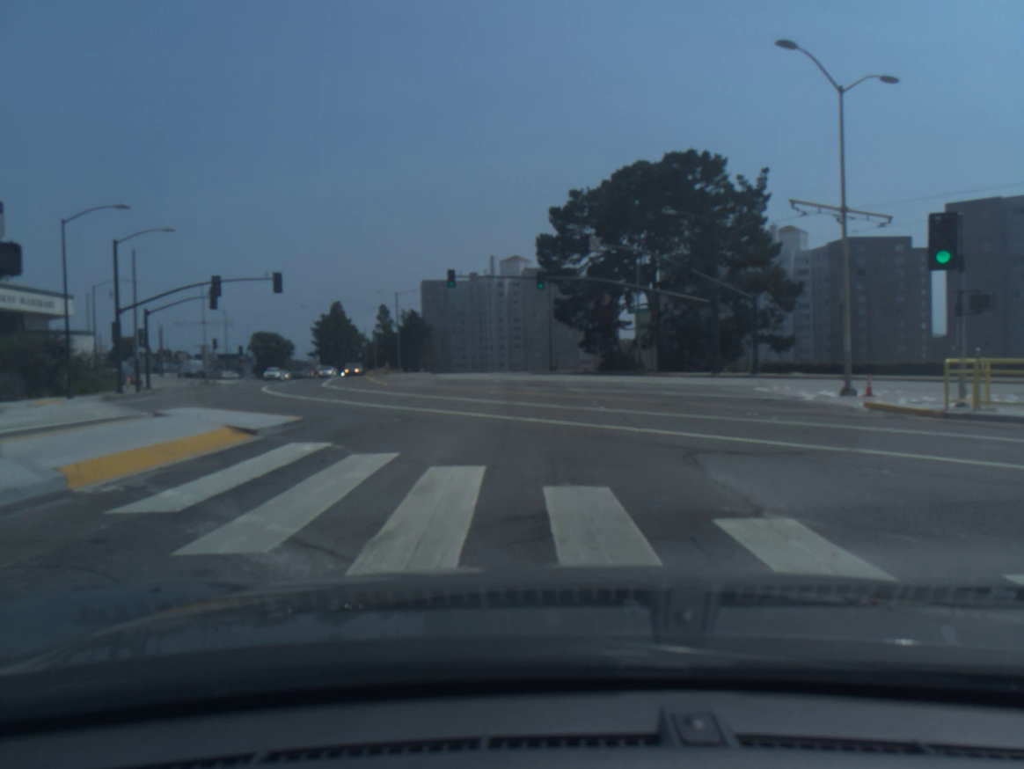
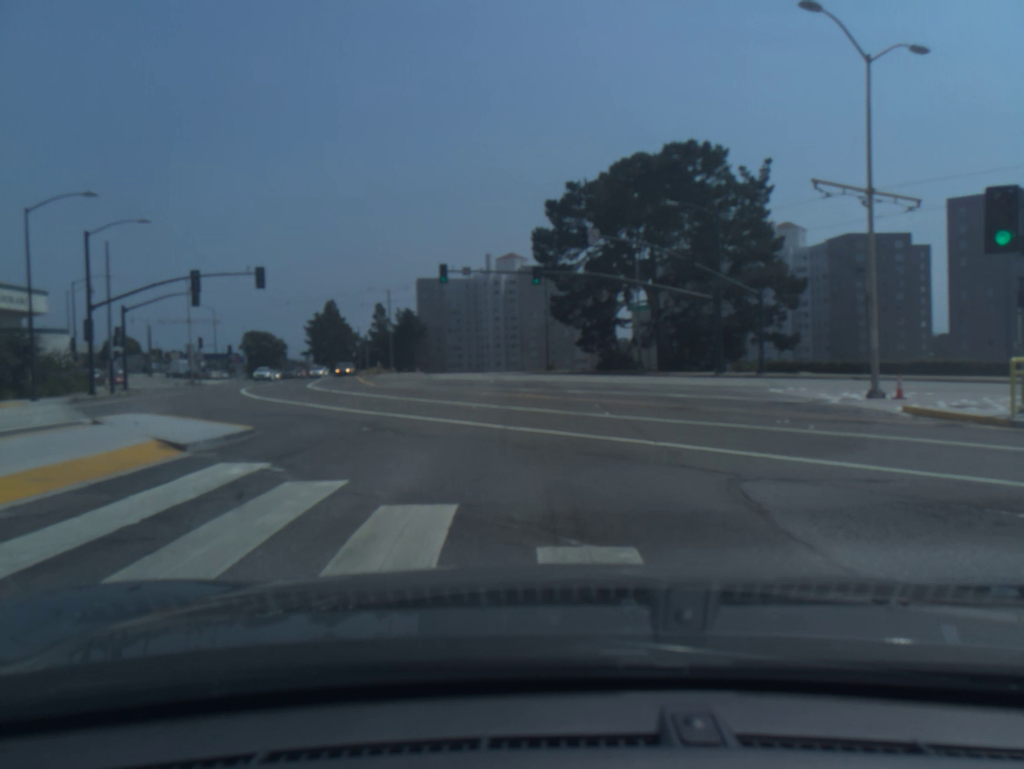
(0.0, +2.4) m; 0°
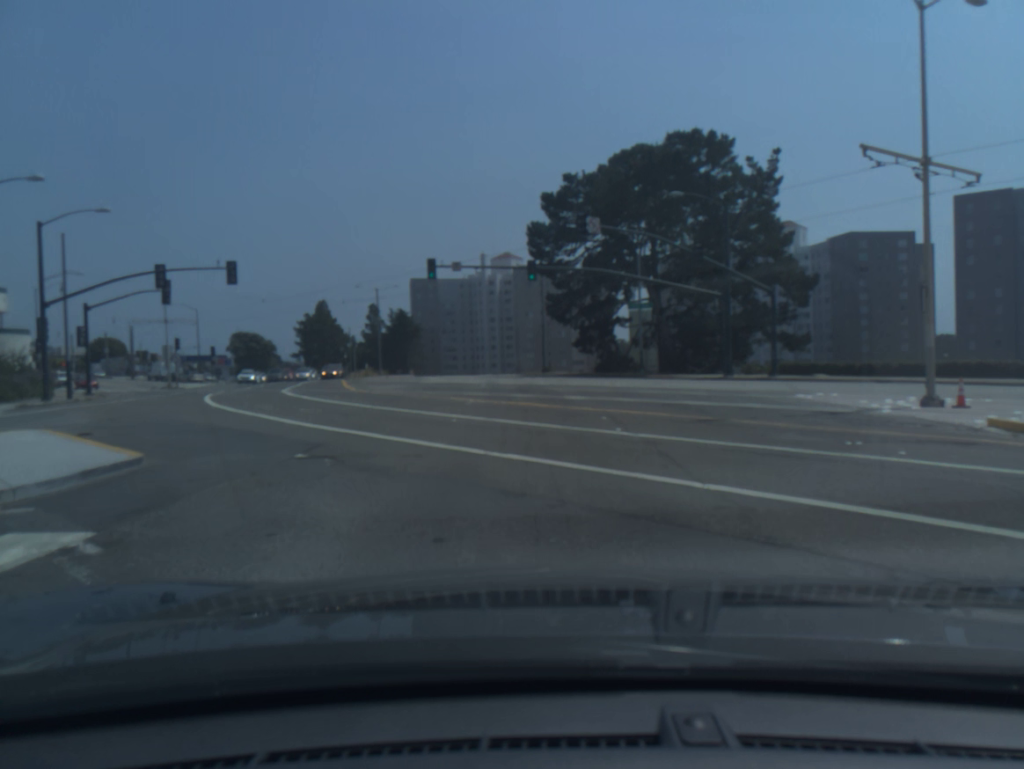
(0.0, +3.5) m; 0°
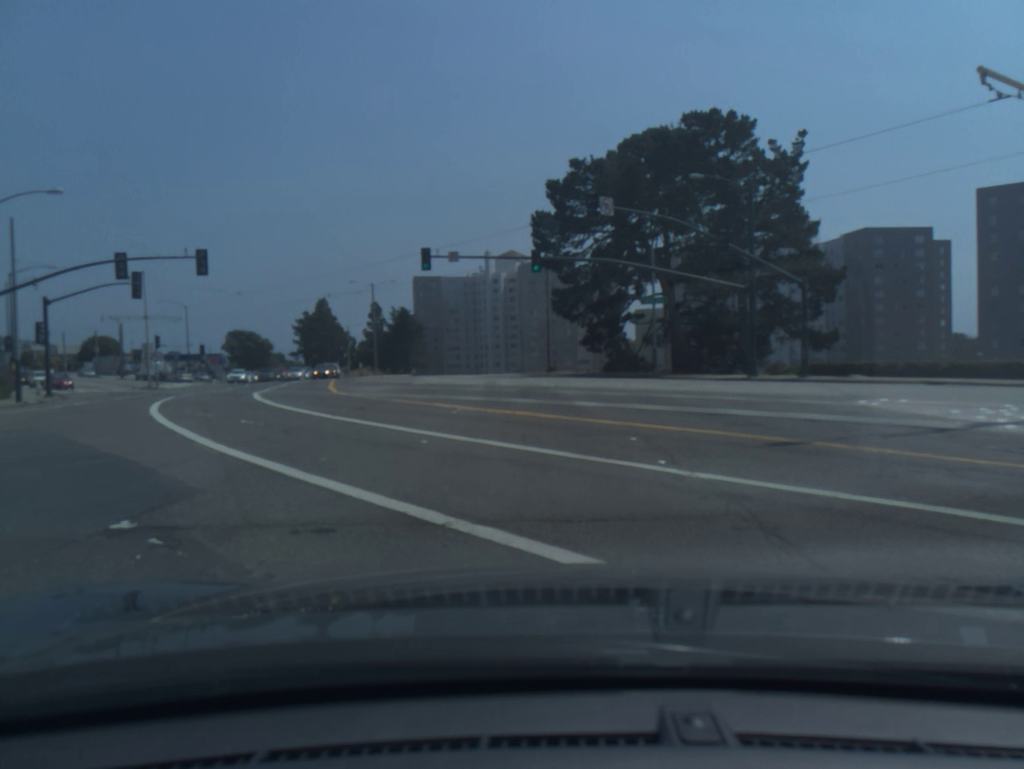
(0.0, +4.5) m; -1°
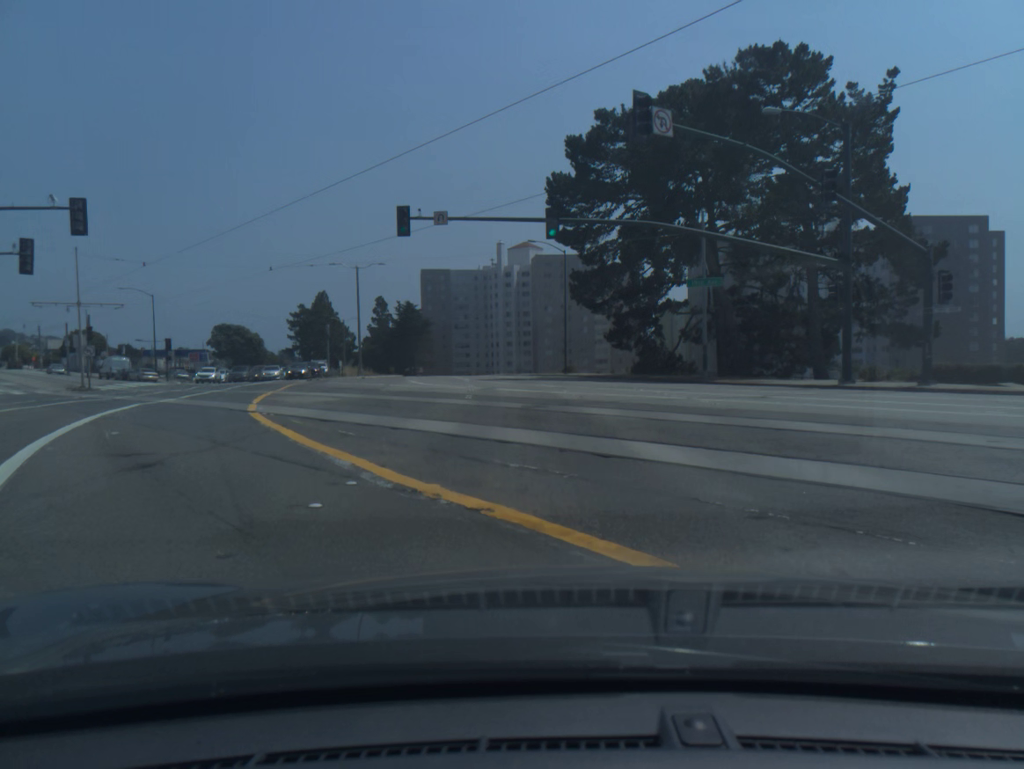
(-0.1, +11.4) m; -1°
